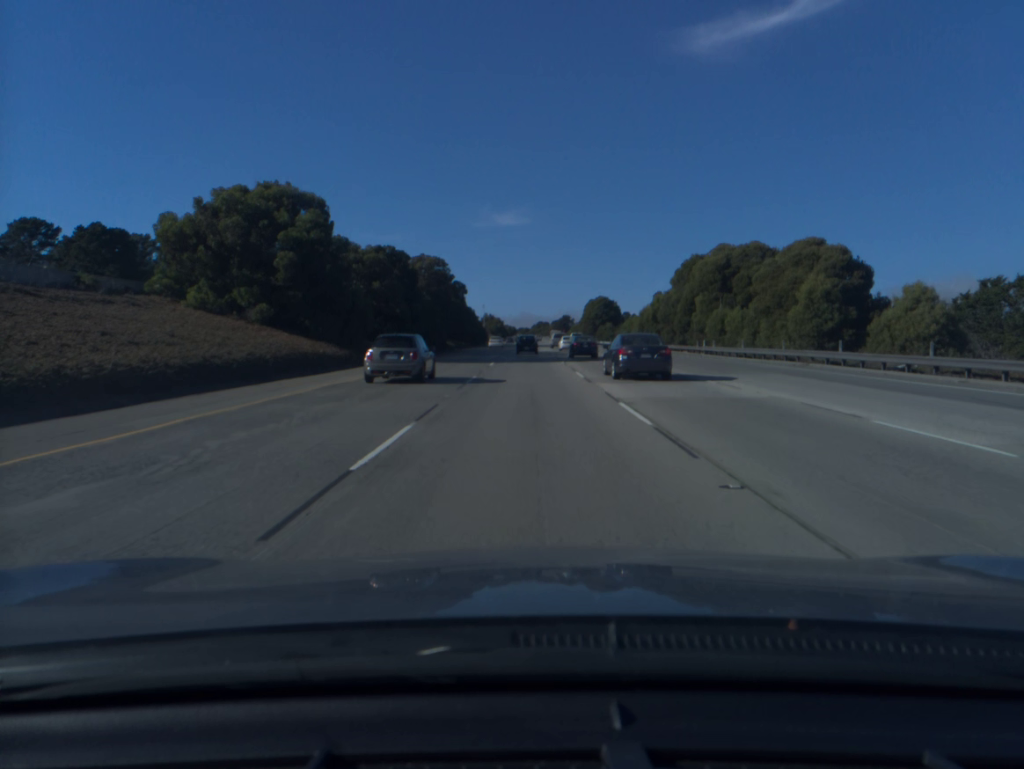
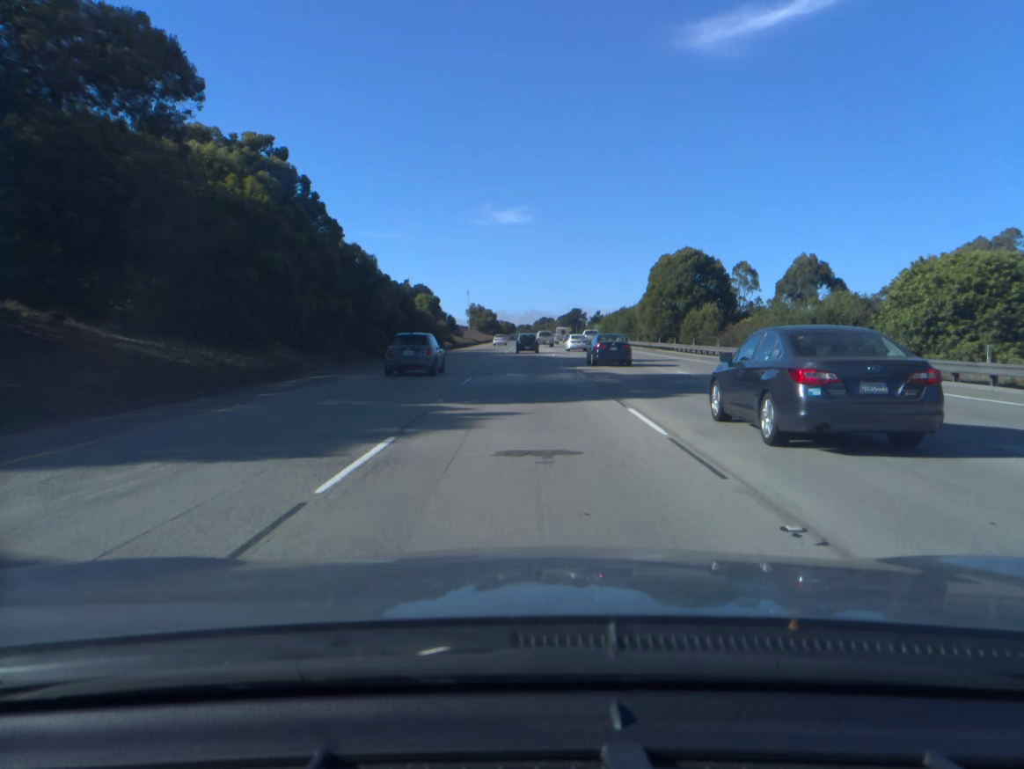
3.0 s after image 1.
(+0.1, +89.1) m; 0°
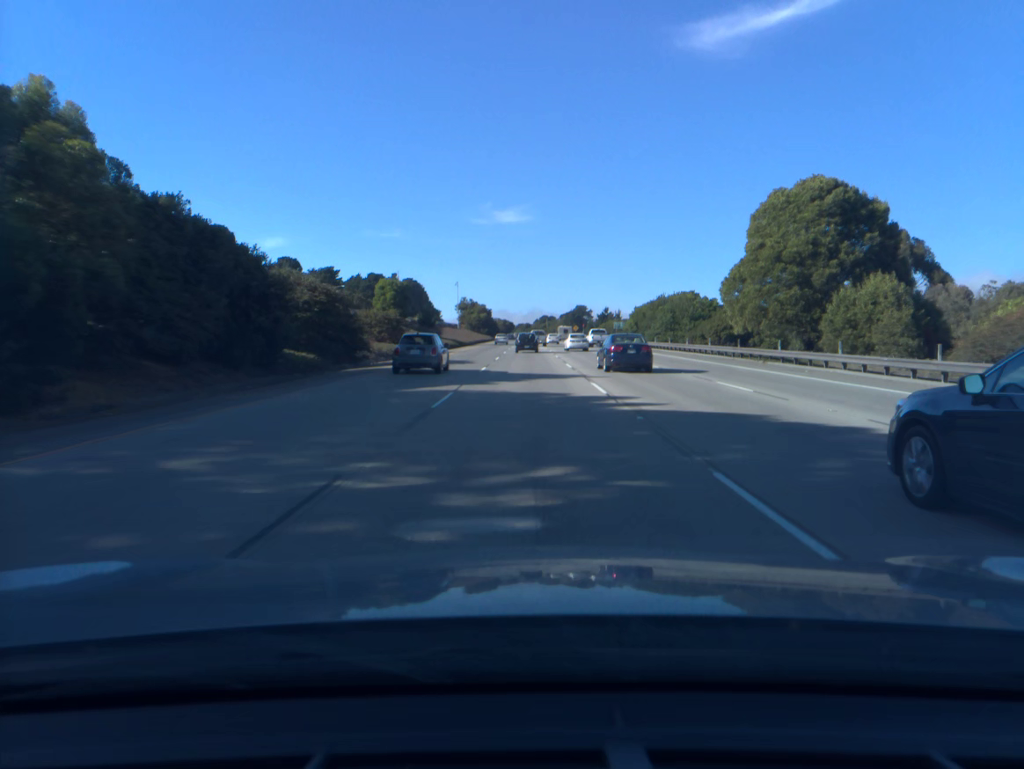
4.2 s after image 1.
(0.0, +35.6) m; 0°
